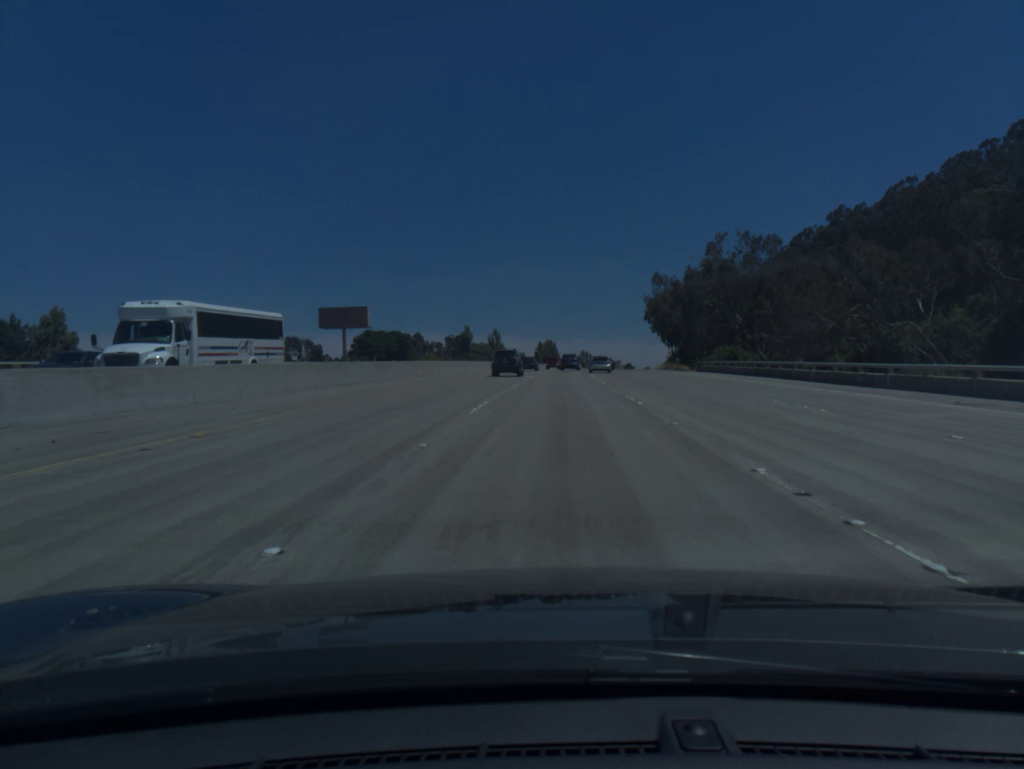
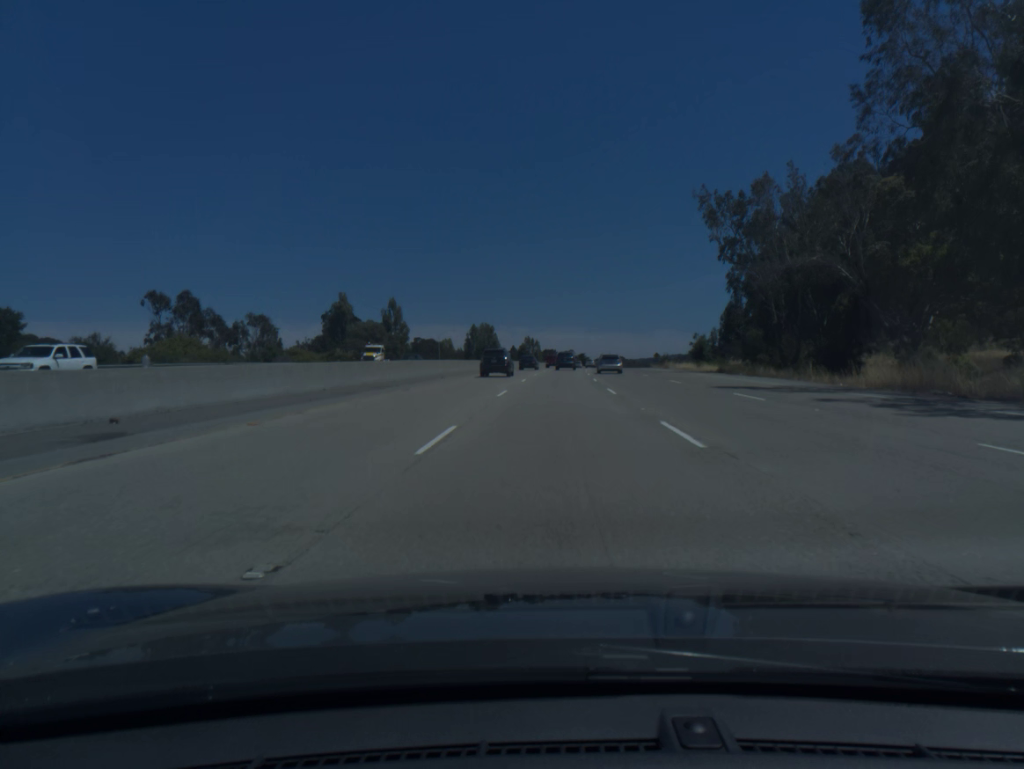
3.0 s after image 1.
(+3.6, +97.6) m; +4°
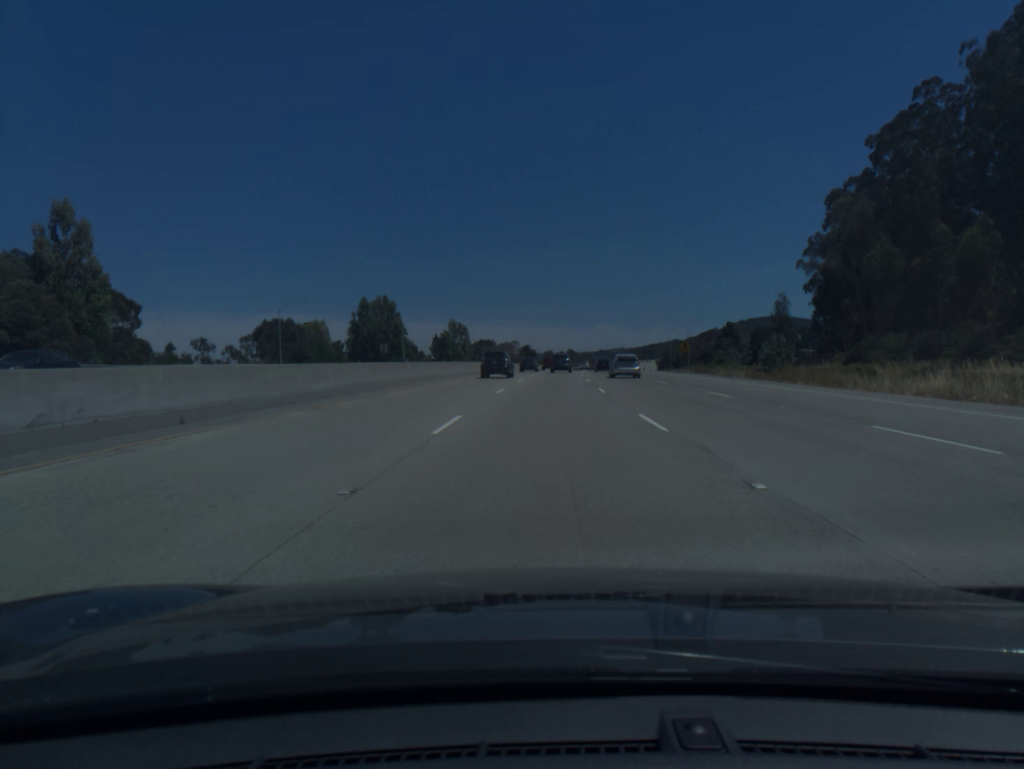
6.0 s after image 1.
(+3.6, +97.3) m; +4°
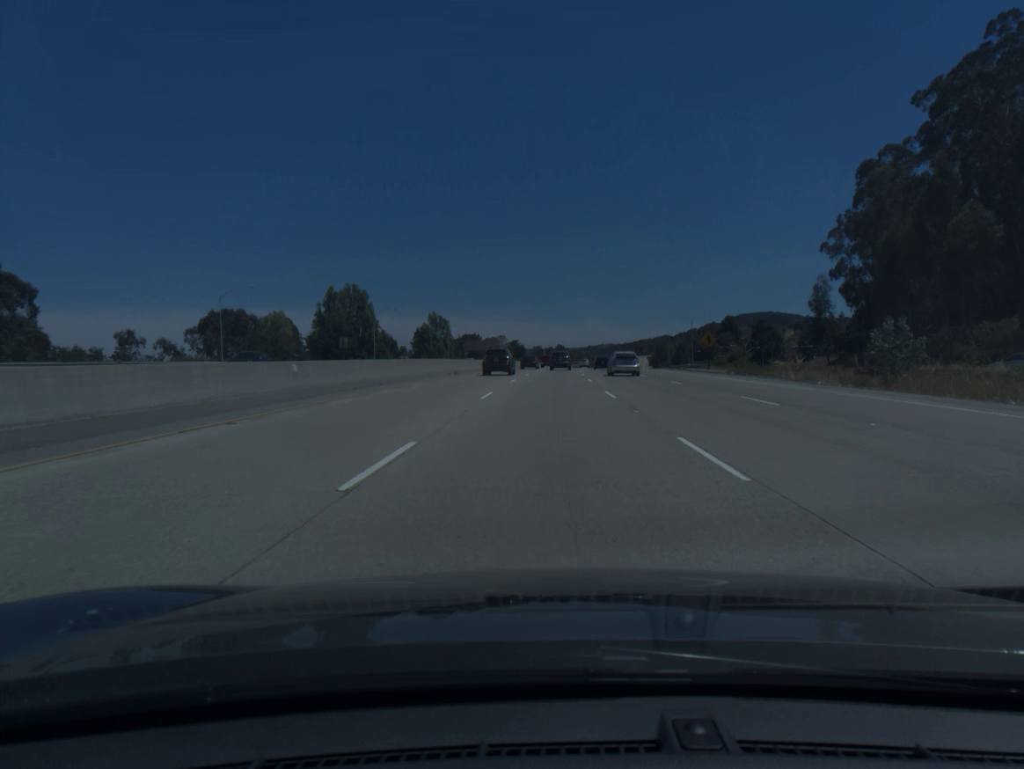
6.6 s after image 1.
(+0.1, +19.4) m; +1°
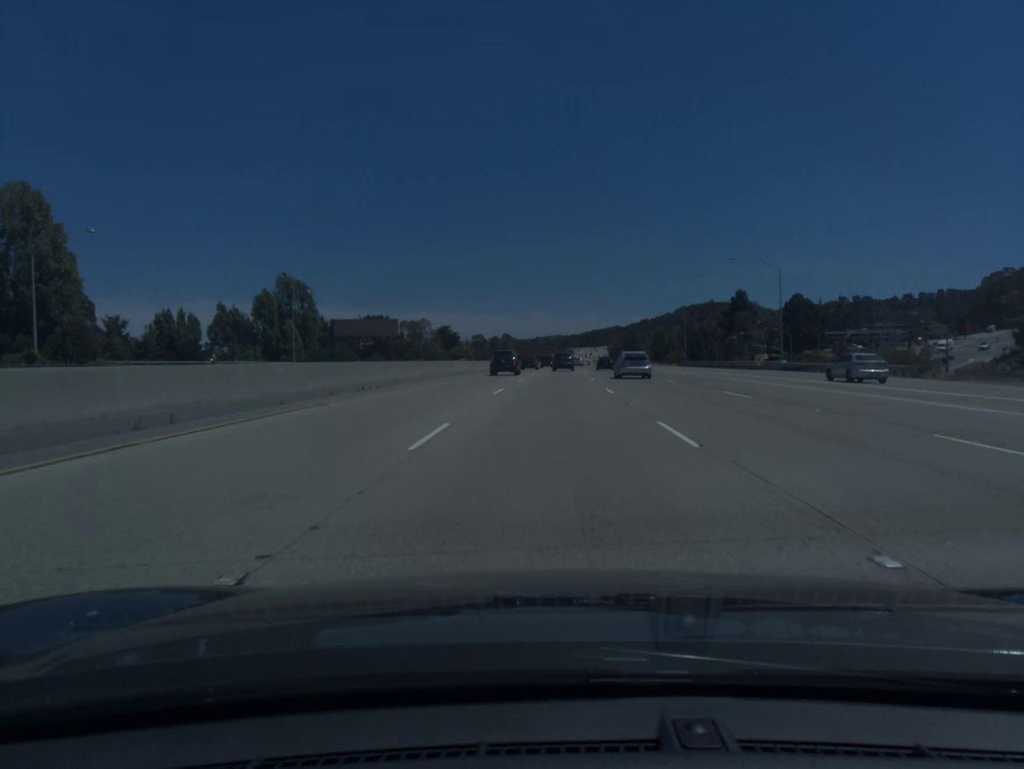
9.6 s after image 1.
(+3.2, +96.9) m; +4°
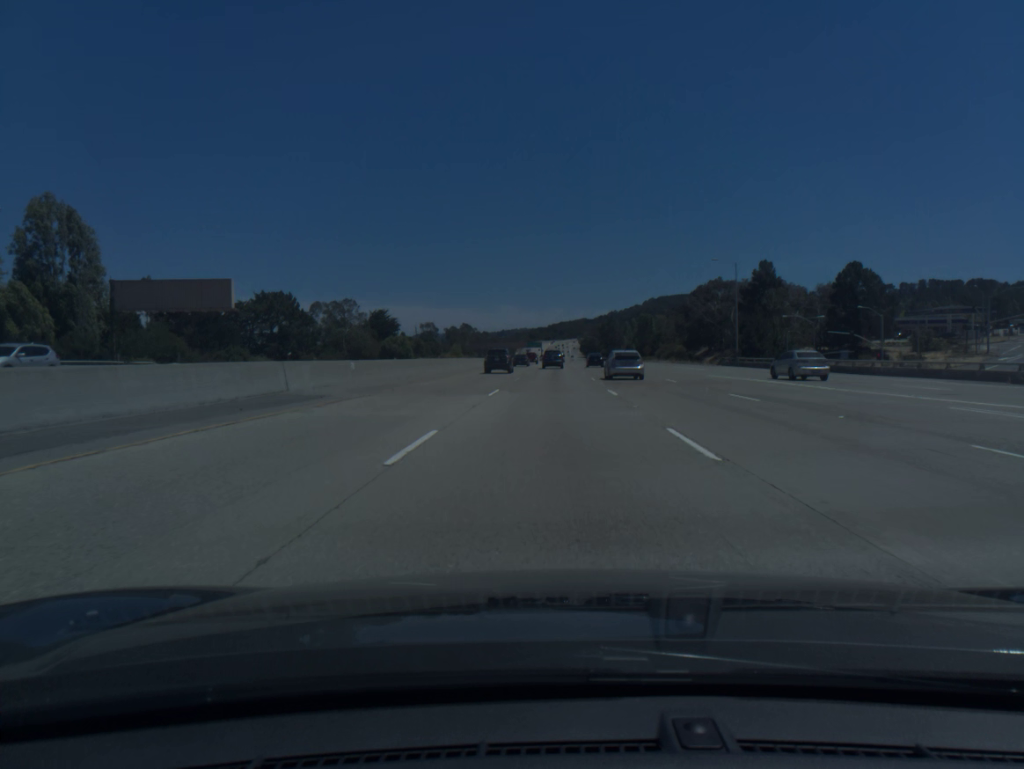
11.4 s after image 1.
(+1.3, +58.3) m; +2°
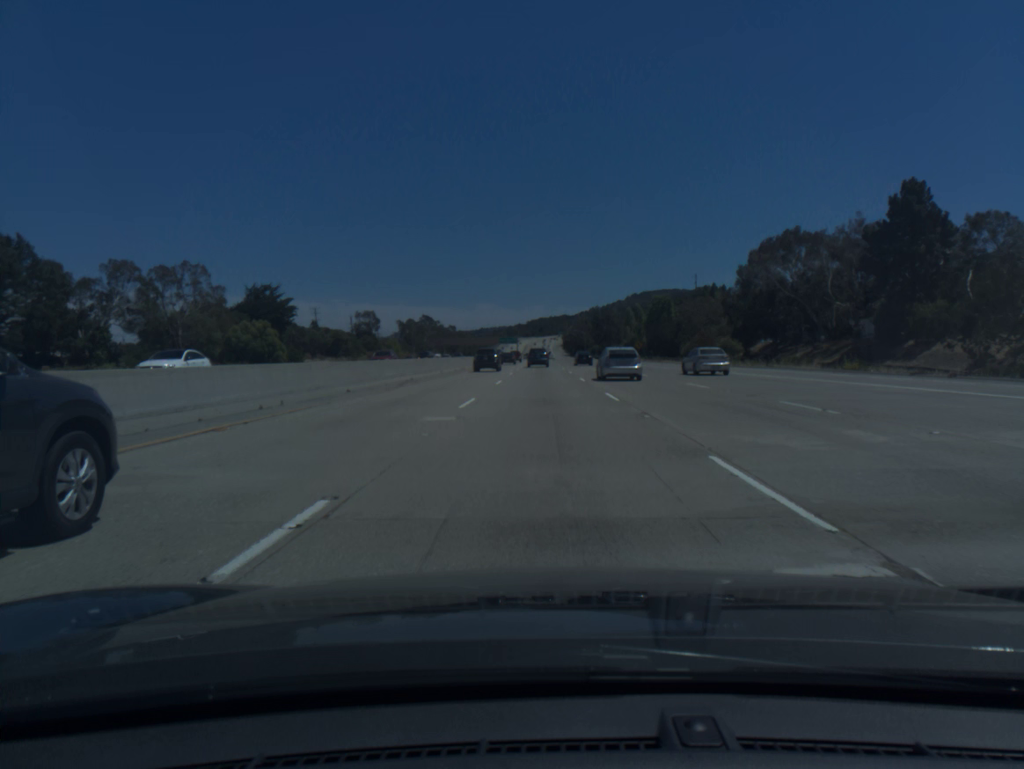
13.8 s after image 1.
(+1.5, +78.4) m; +2°
